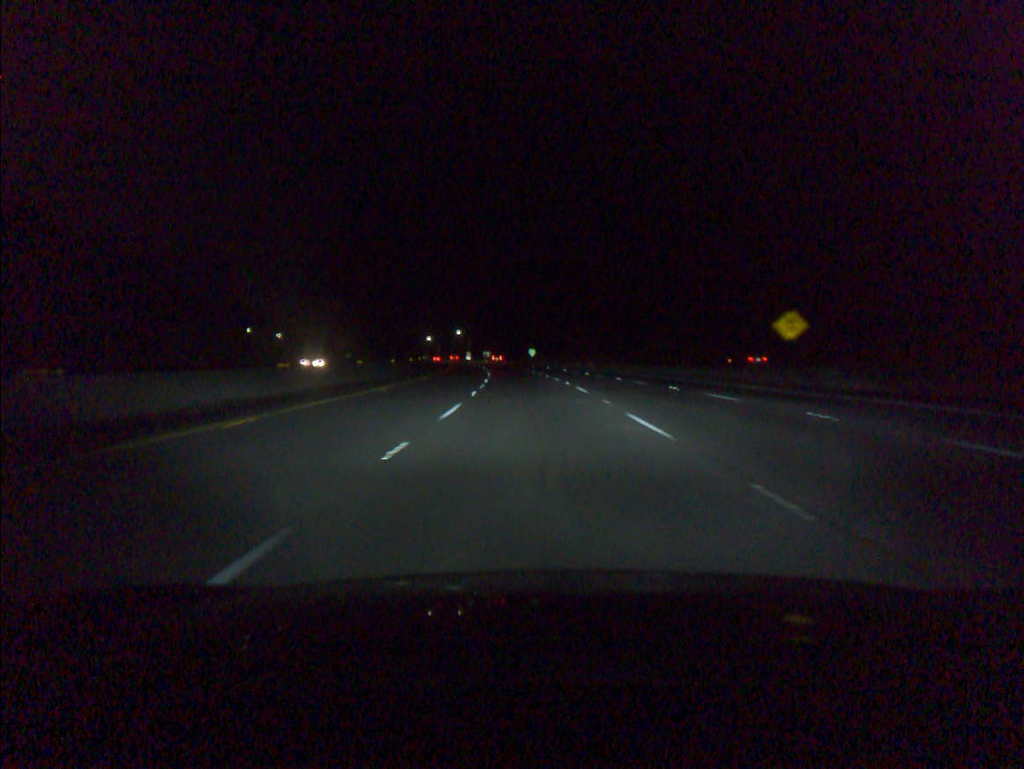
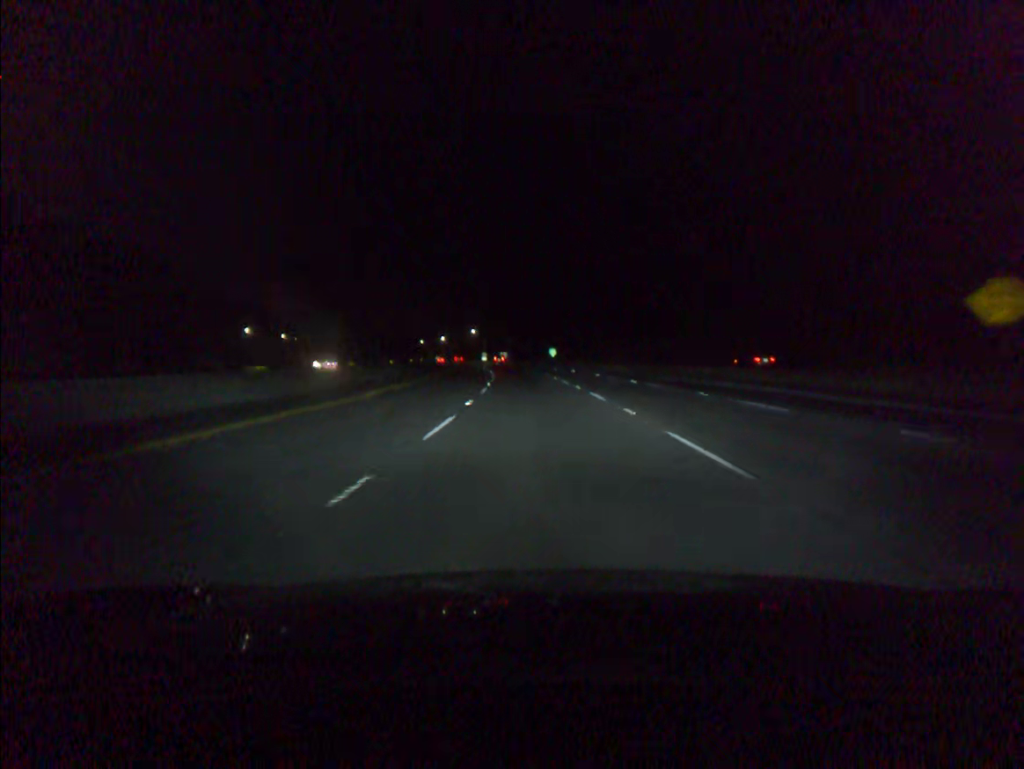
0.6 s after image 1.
(-0.2, +18.3) m; -1°
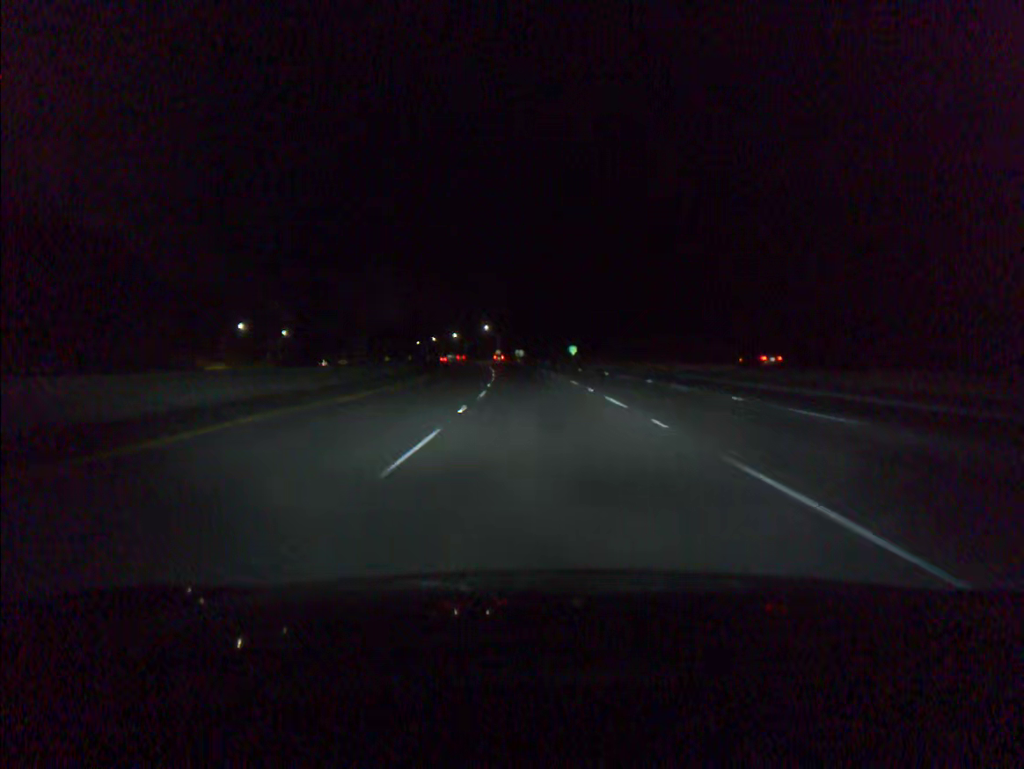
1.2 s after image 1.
(-0.2, +18.3) m; -1°
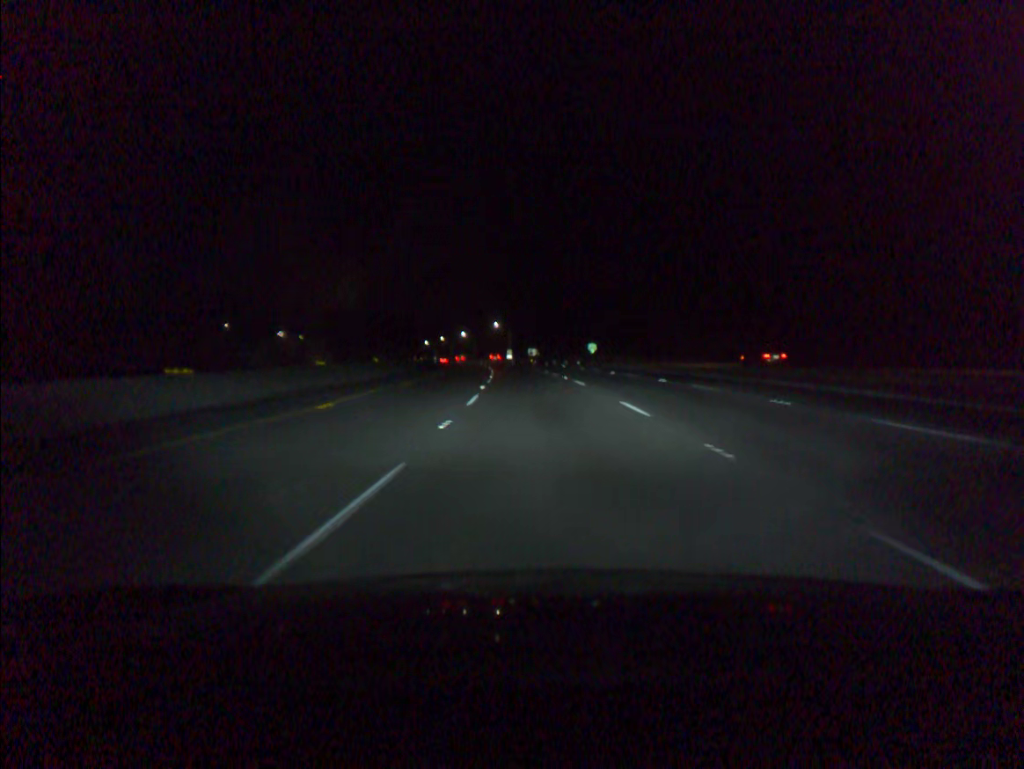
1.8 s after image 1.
(-0.2, +18.3) m; -1°
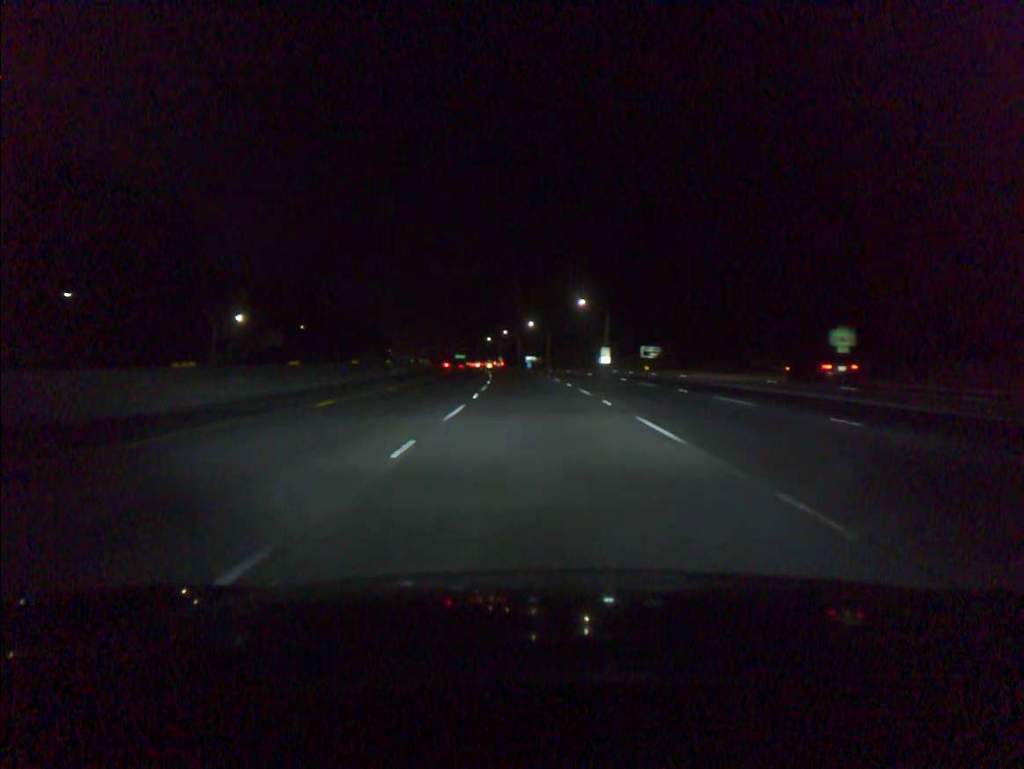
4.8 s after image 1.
(-4.6, +91.2) m; -6°
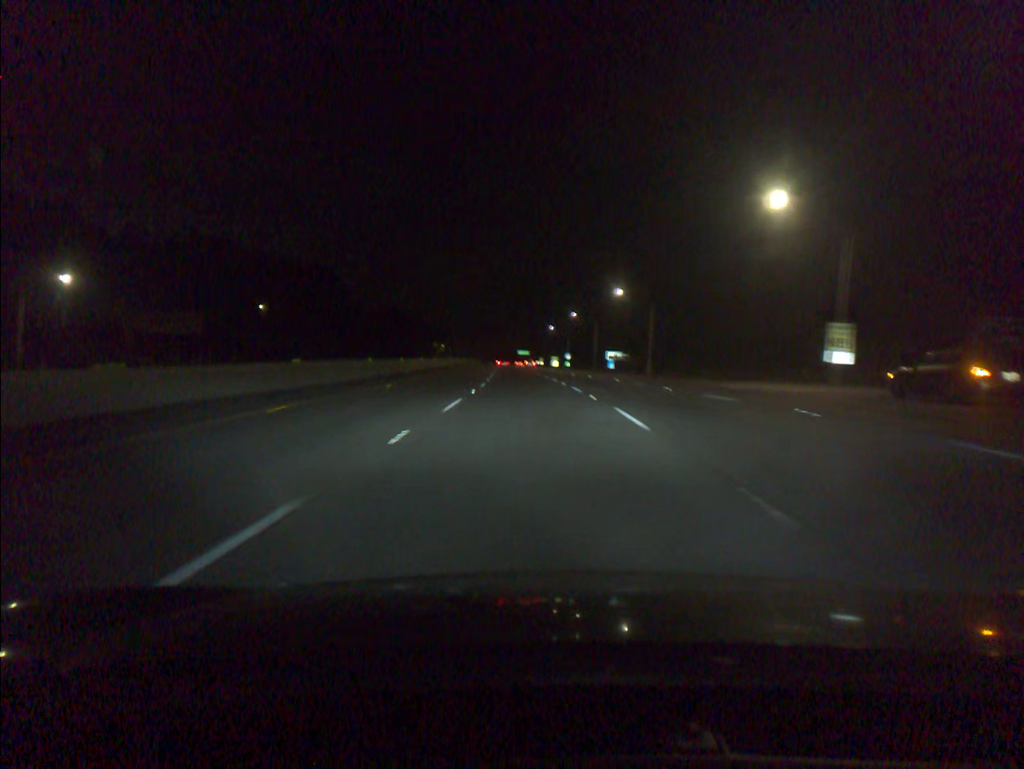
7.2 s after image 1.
(-2.7, +71.3) m; -5°
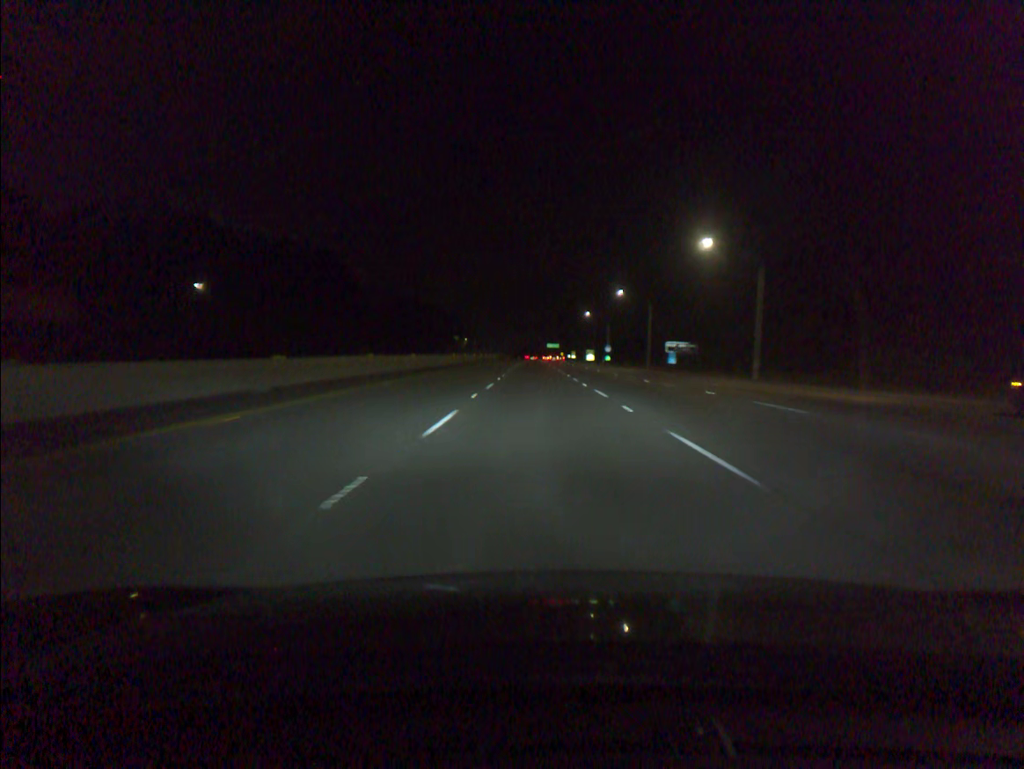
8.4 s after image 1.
(-0.7, +34.2) m; -2°
